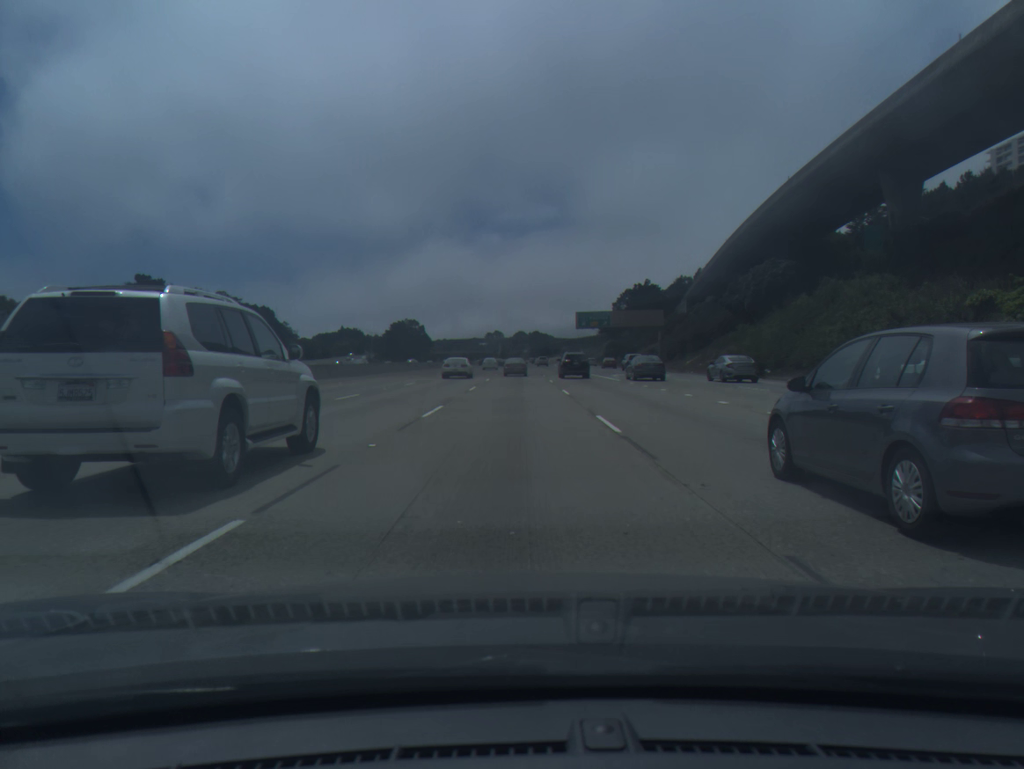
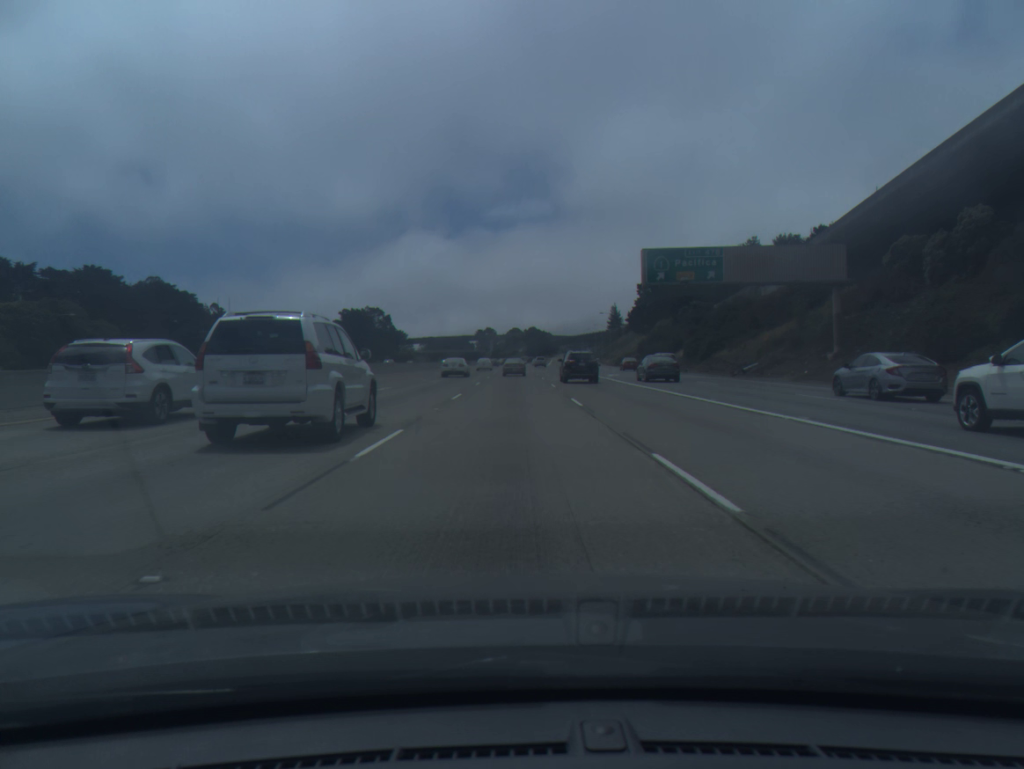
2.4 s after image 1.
(0.0, +65.4) m; 0°
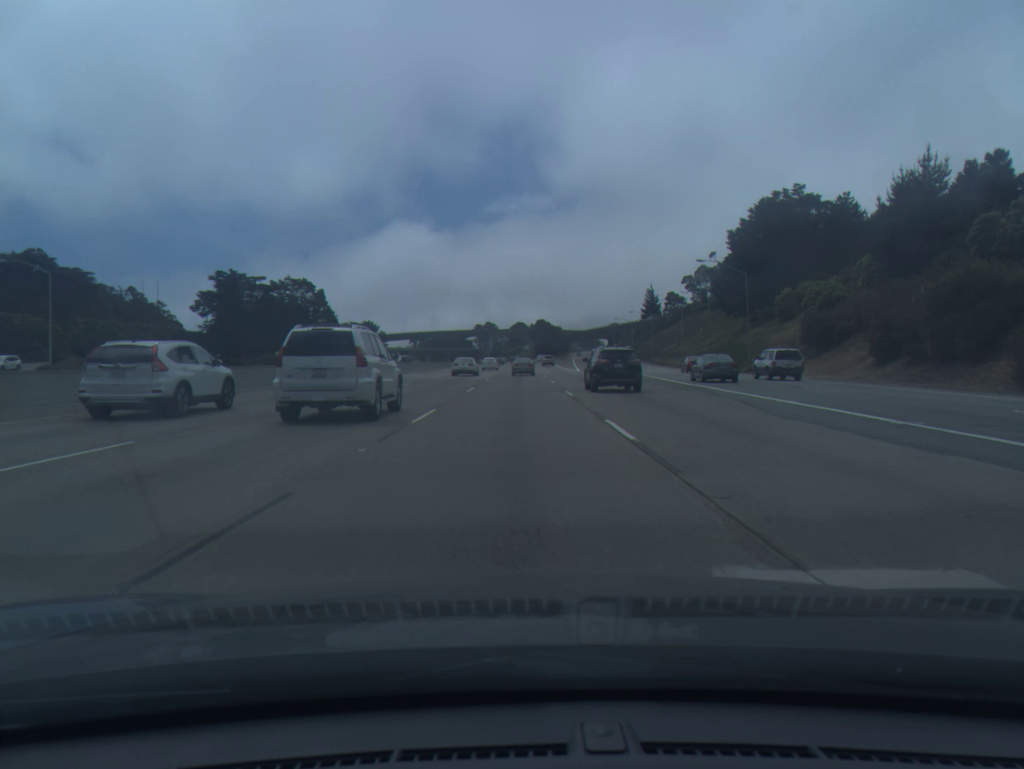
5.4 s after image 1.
(-0.4, +82.4) m; 0°
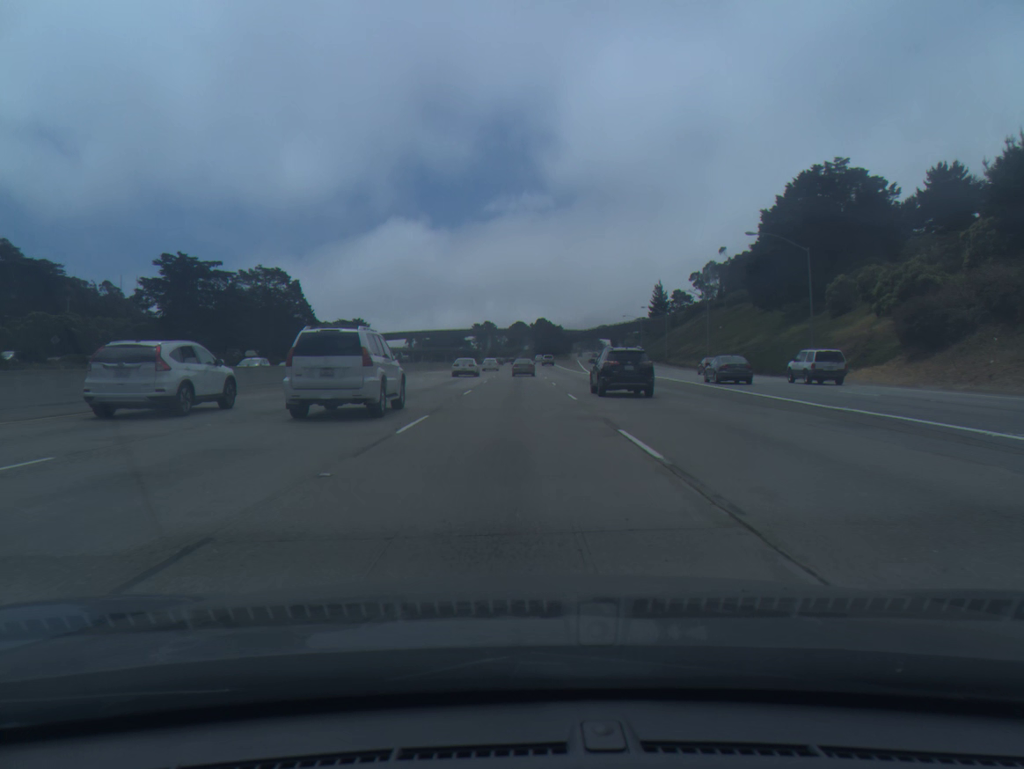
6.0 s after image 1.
(0.0, +16.5) m; 0°
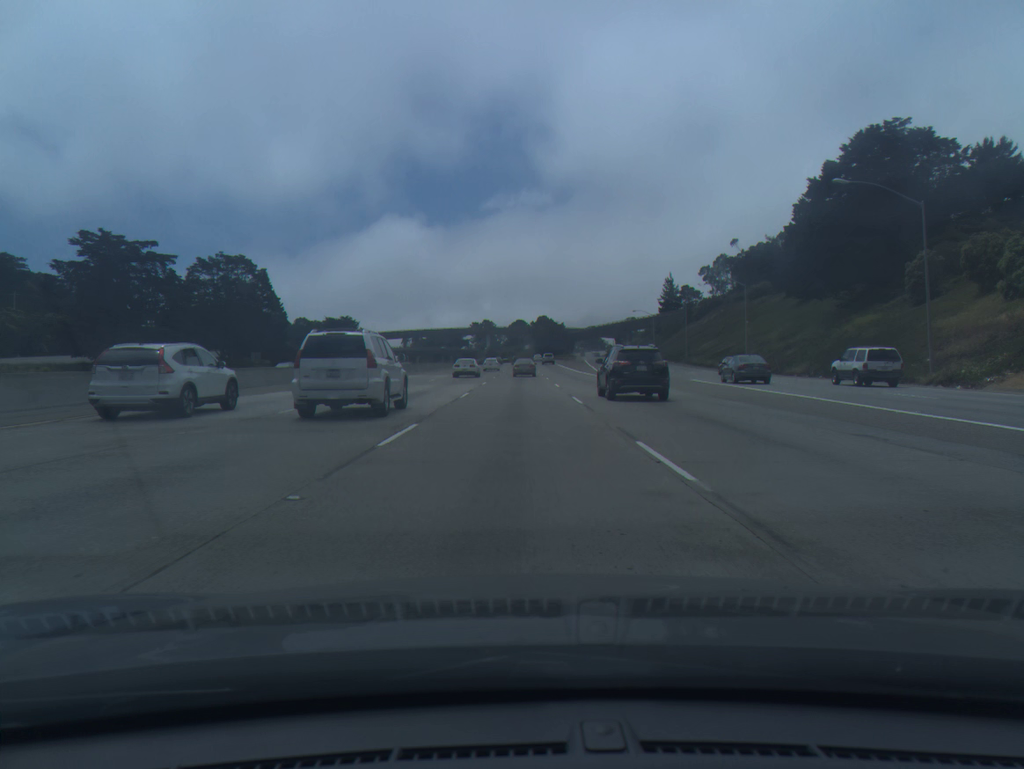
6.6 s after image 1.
(0.0, +16.5) m; 0°
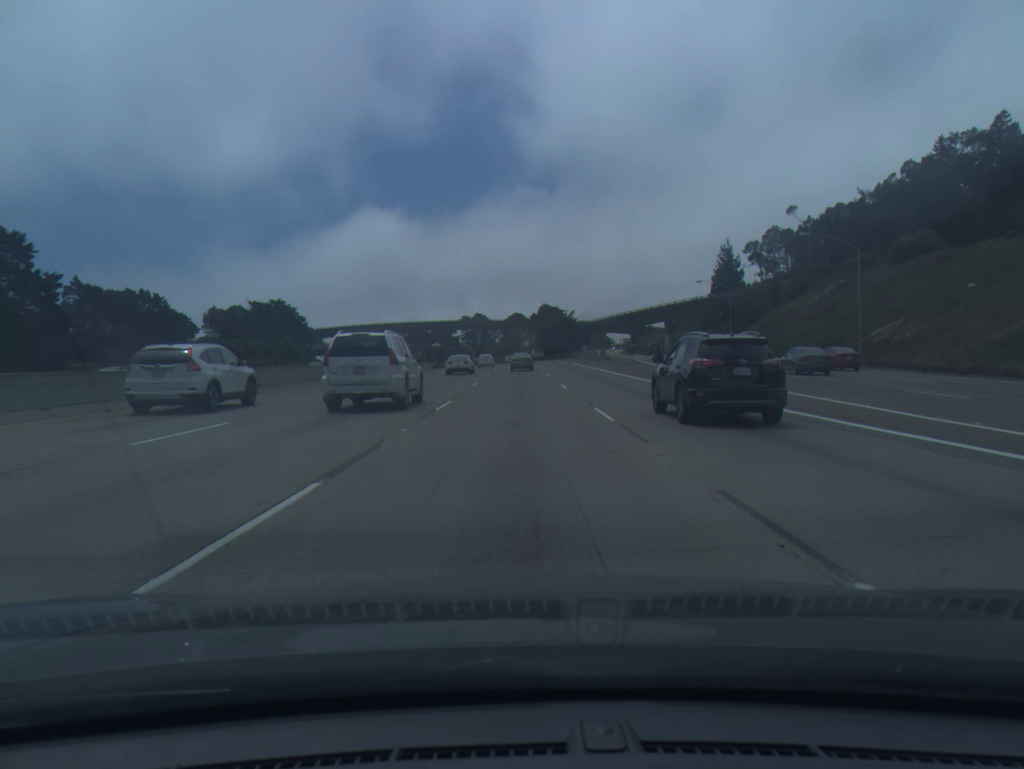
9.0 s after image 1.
(0.0, +65.8) m; 0°
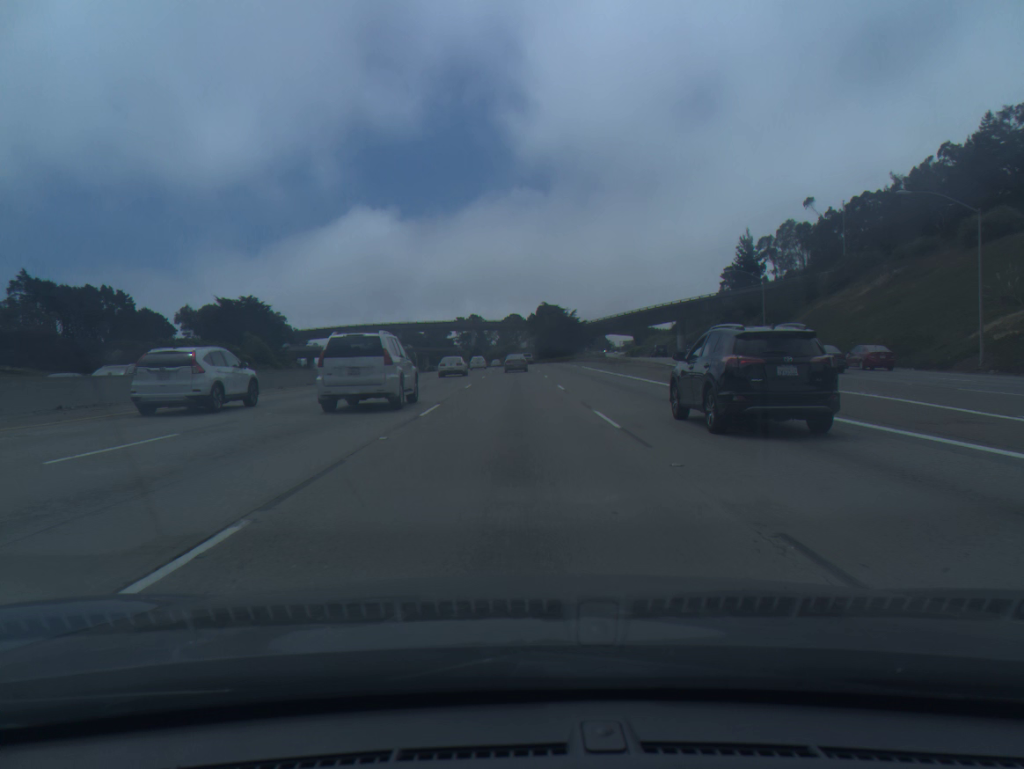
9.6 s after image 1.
(0.0, +16.4) m; 0°
